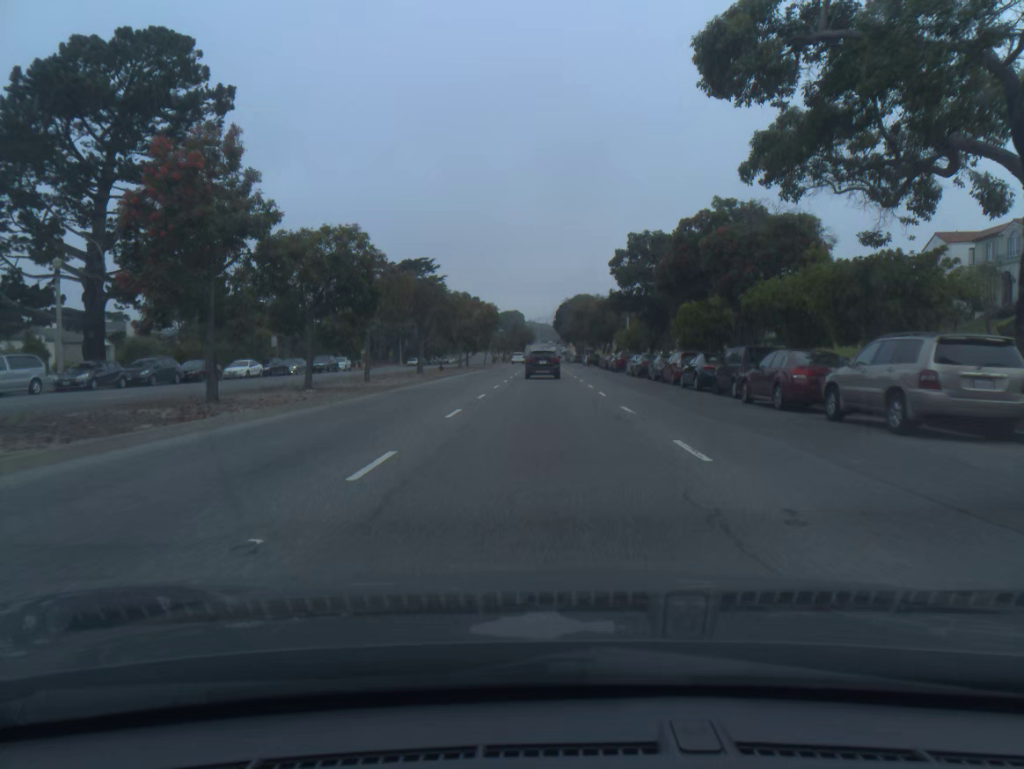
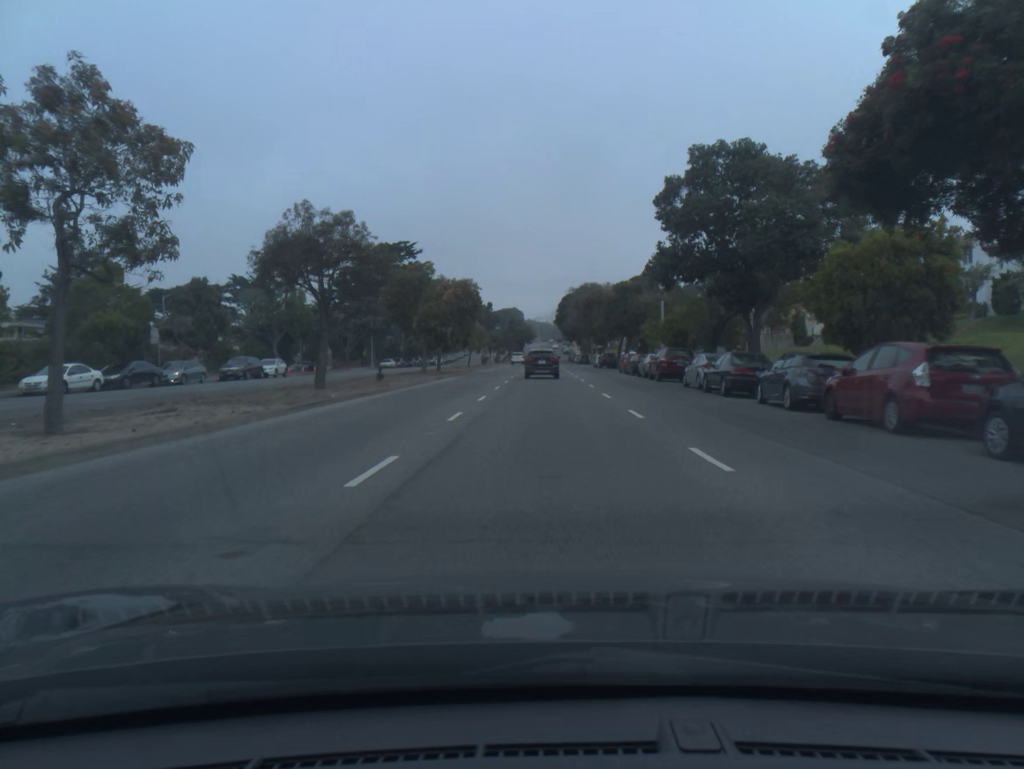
(0.0, +22.0) m; 0°
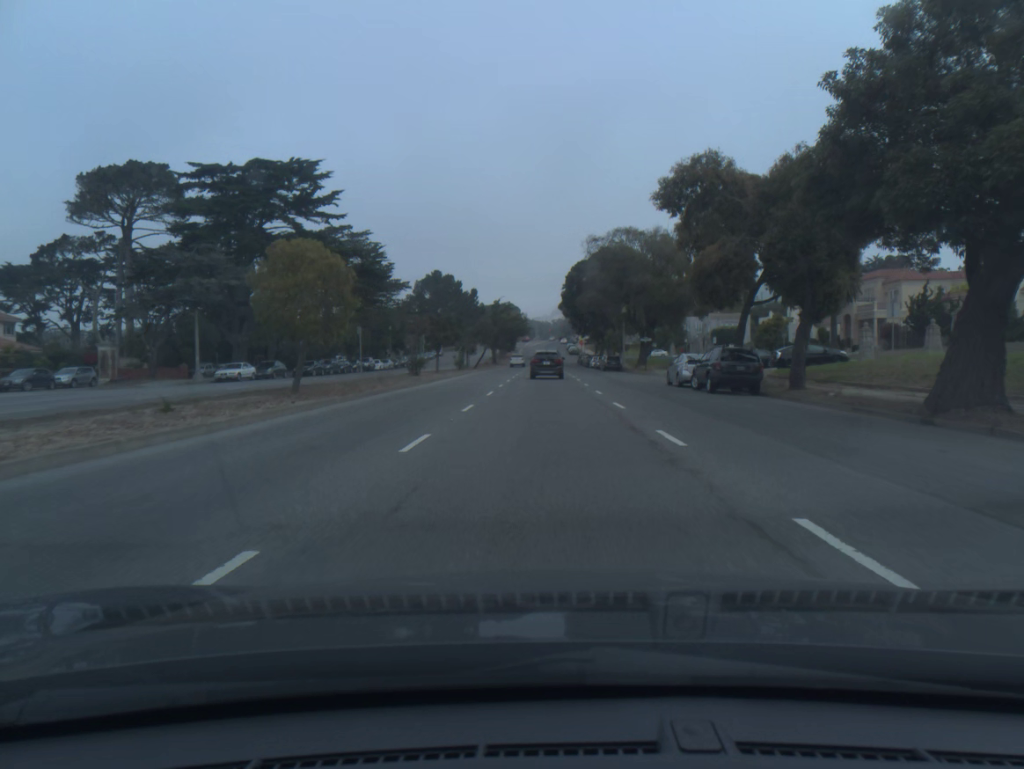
(+0.1, +55.0) m; 0°
